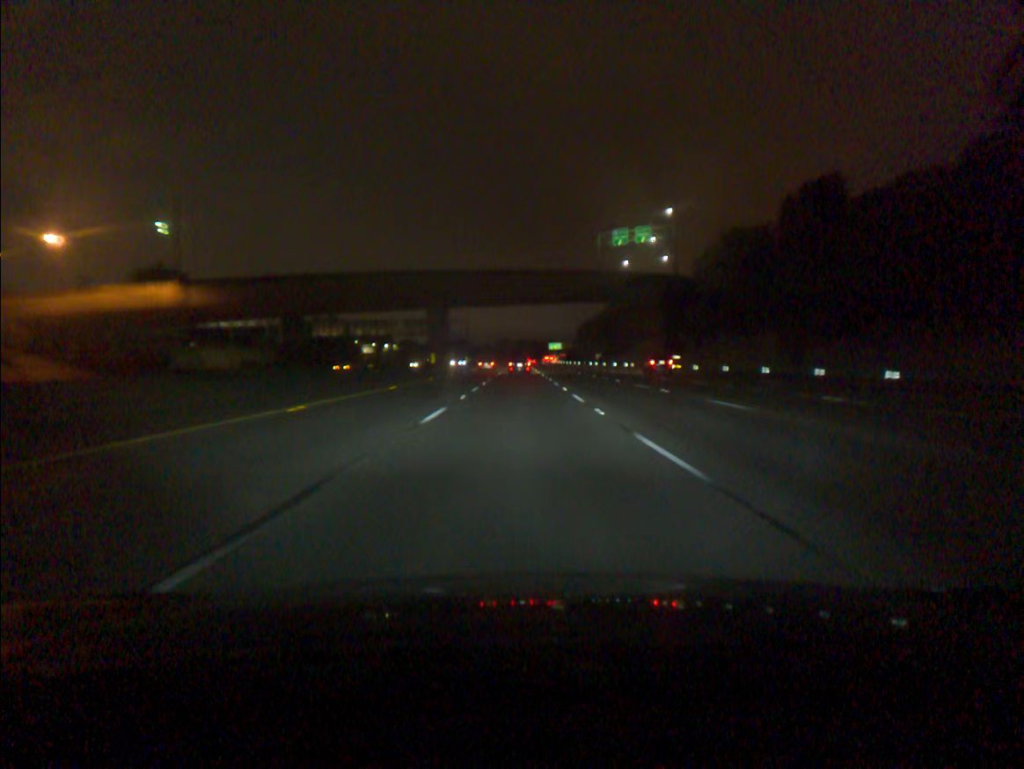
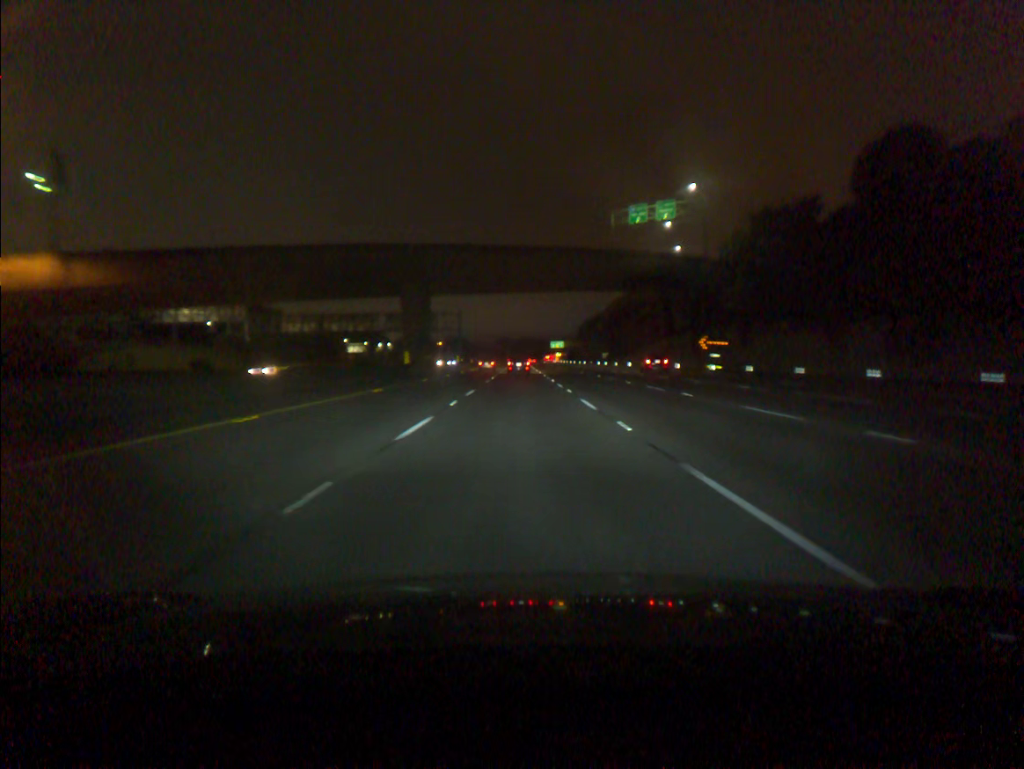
(0.0, +18.1) m; 0°
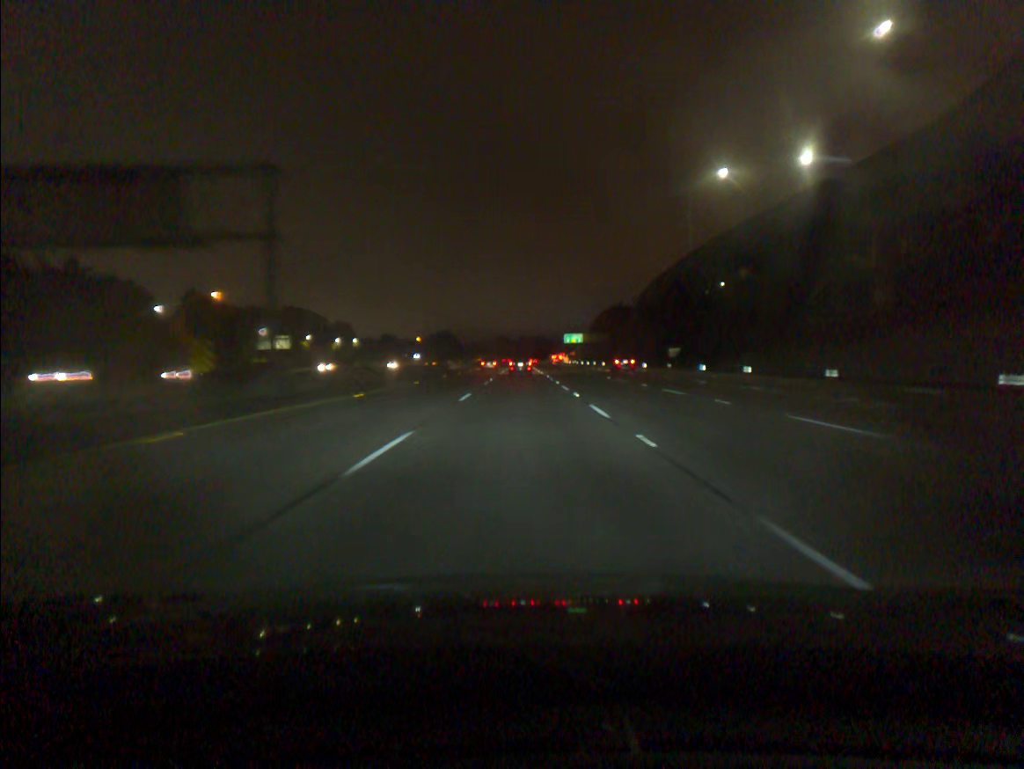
(0.0, +91.1) m; 0°
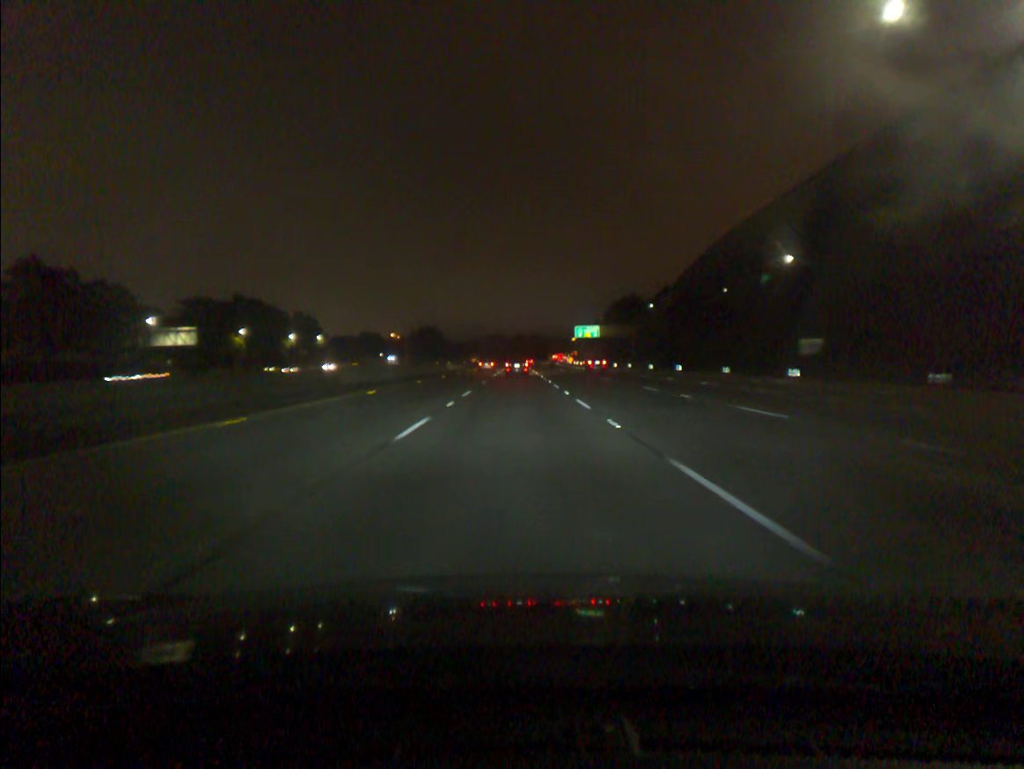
(+0.1, +54.9) m; 0°
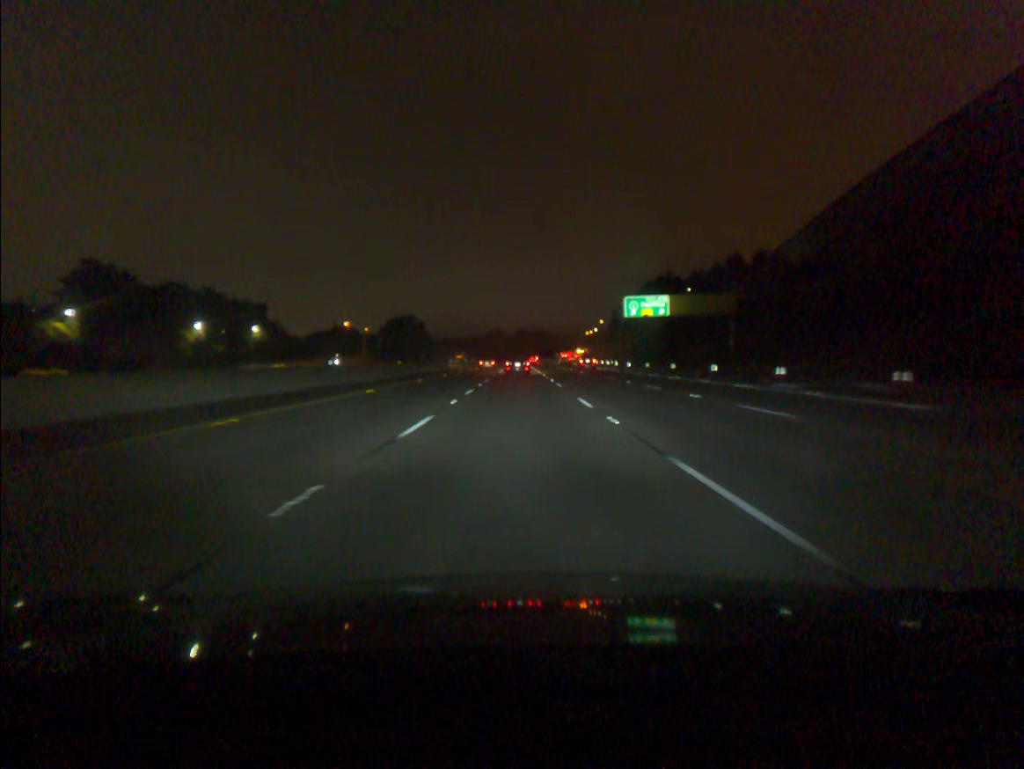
(-0.2, +73.1) m; 0°
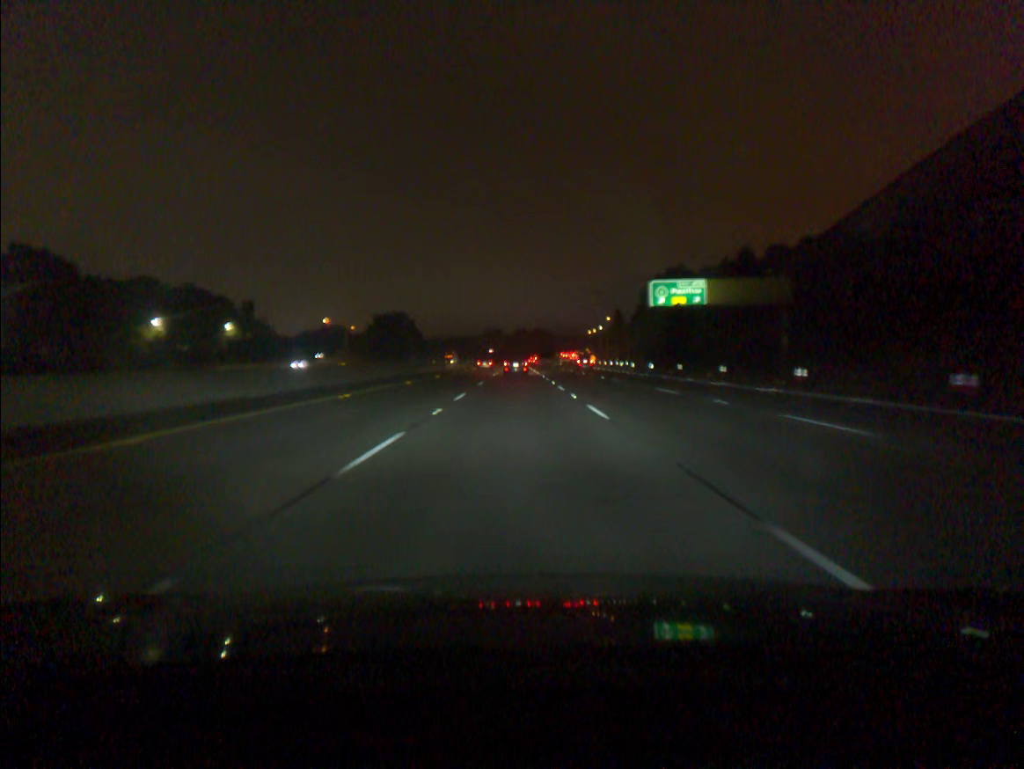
(0.0, +18.3) m; 0°
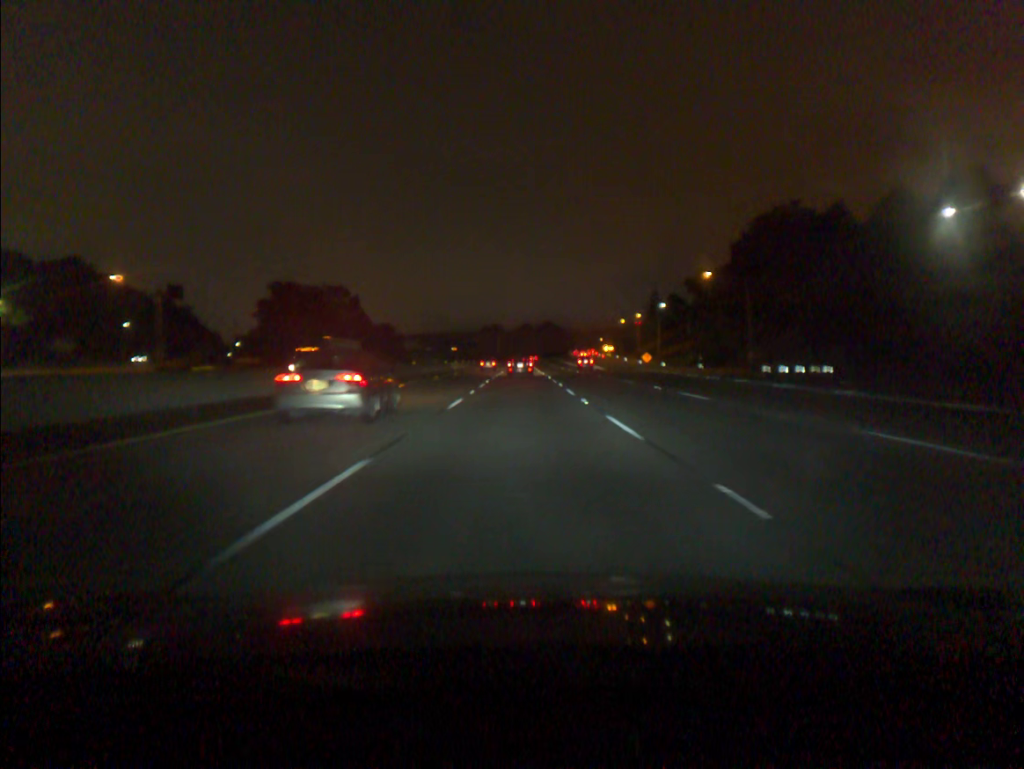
(-0.2, +91.3) m; 0°
